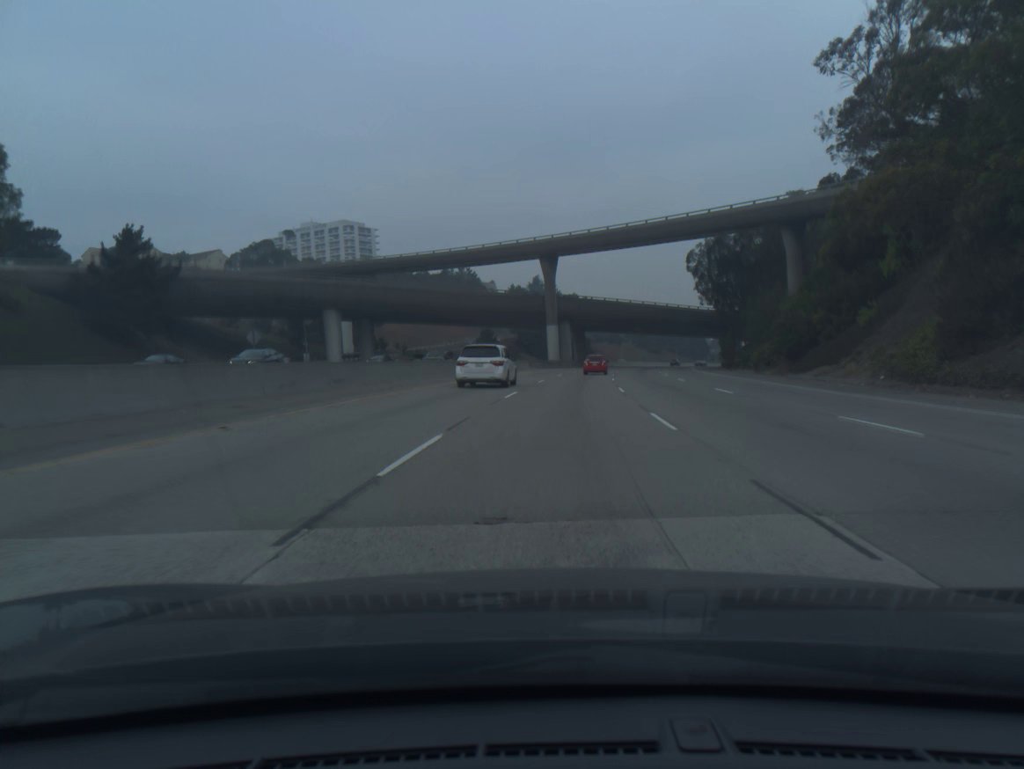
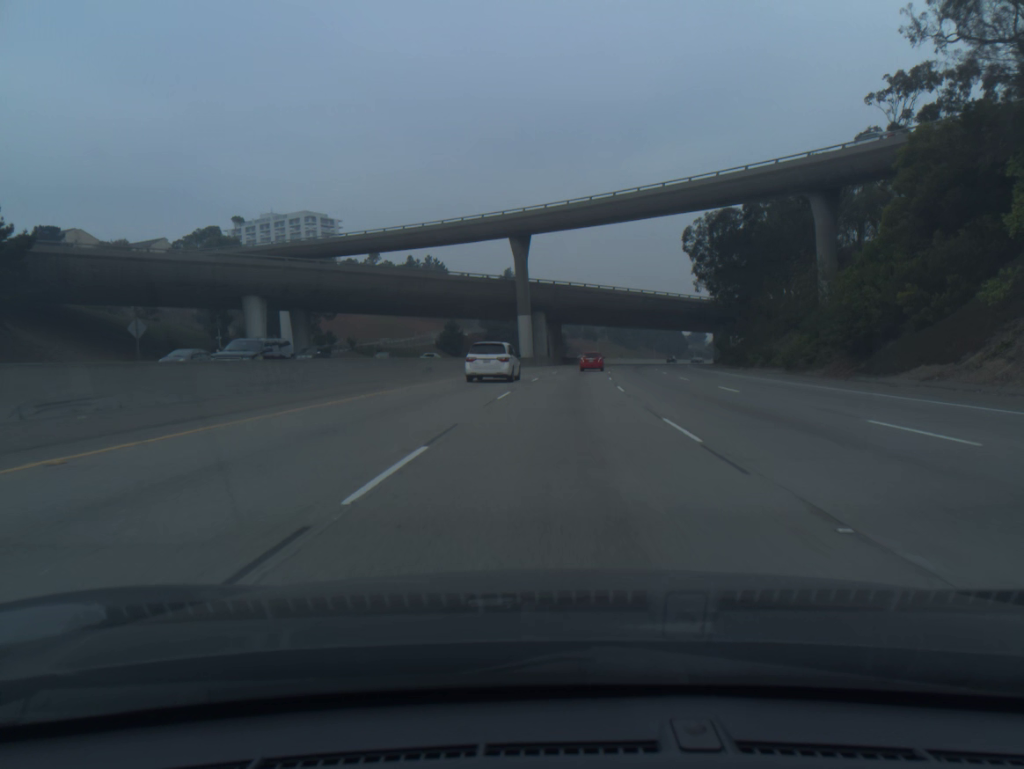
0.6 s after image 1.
(+0.3, +16.4) m; +2°
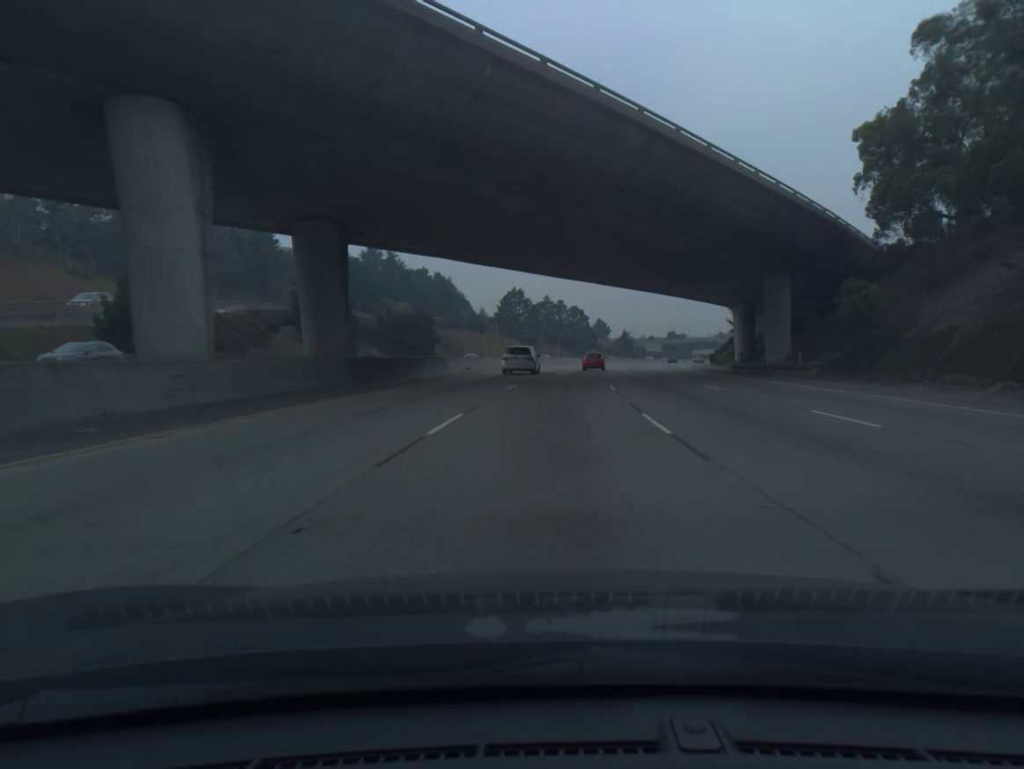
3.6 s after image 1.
(+6.1, +82.3) m; +8°
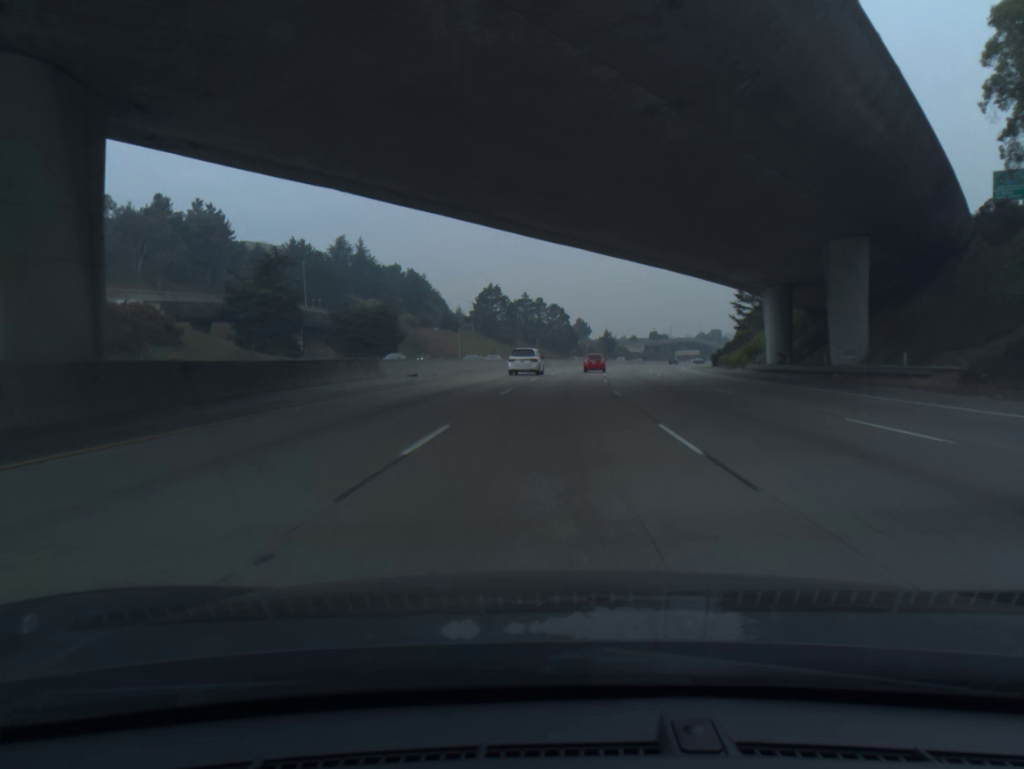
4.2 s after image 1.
(+0.2, +16.6) m; +1°
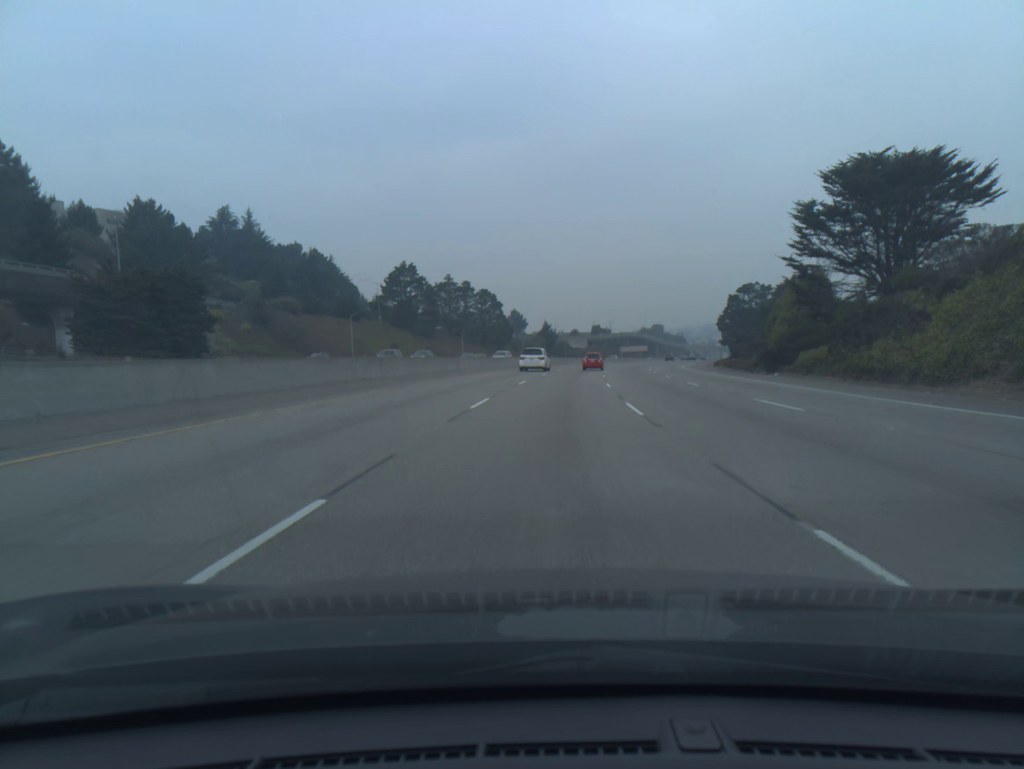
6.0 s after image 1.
(+2.0, +50.3) m; +5°
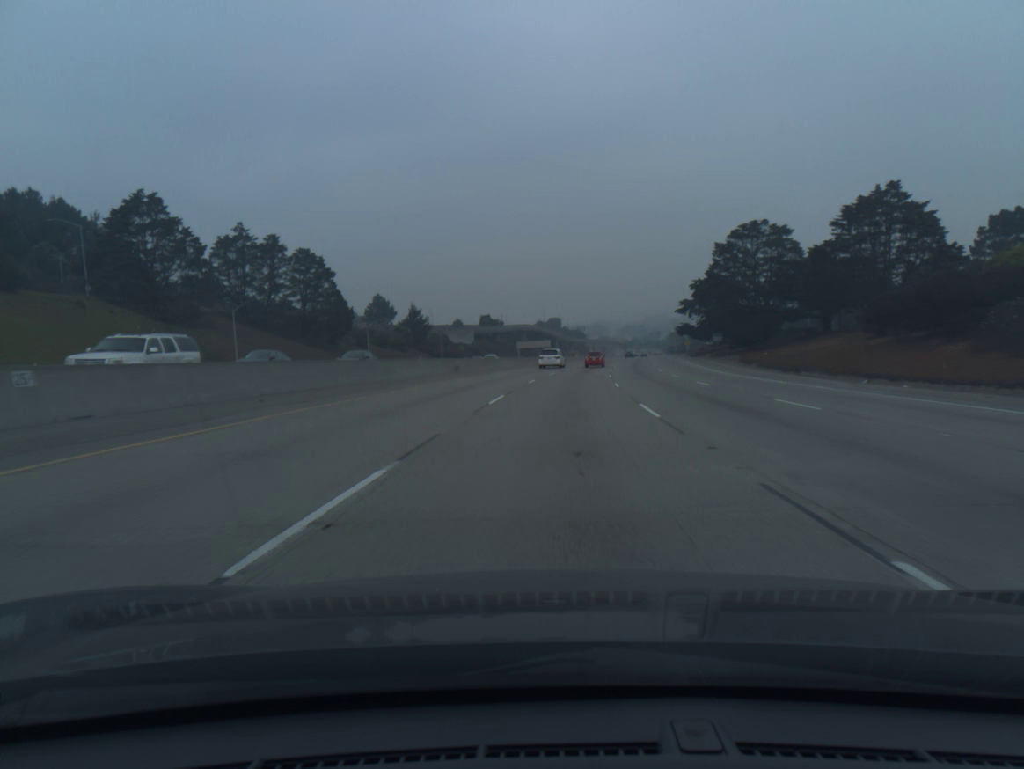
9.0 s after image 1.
(+6.1, +85.4) m; +8°
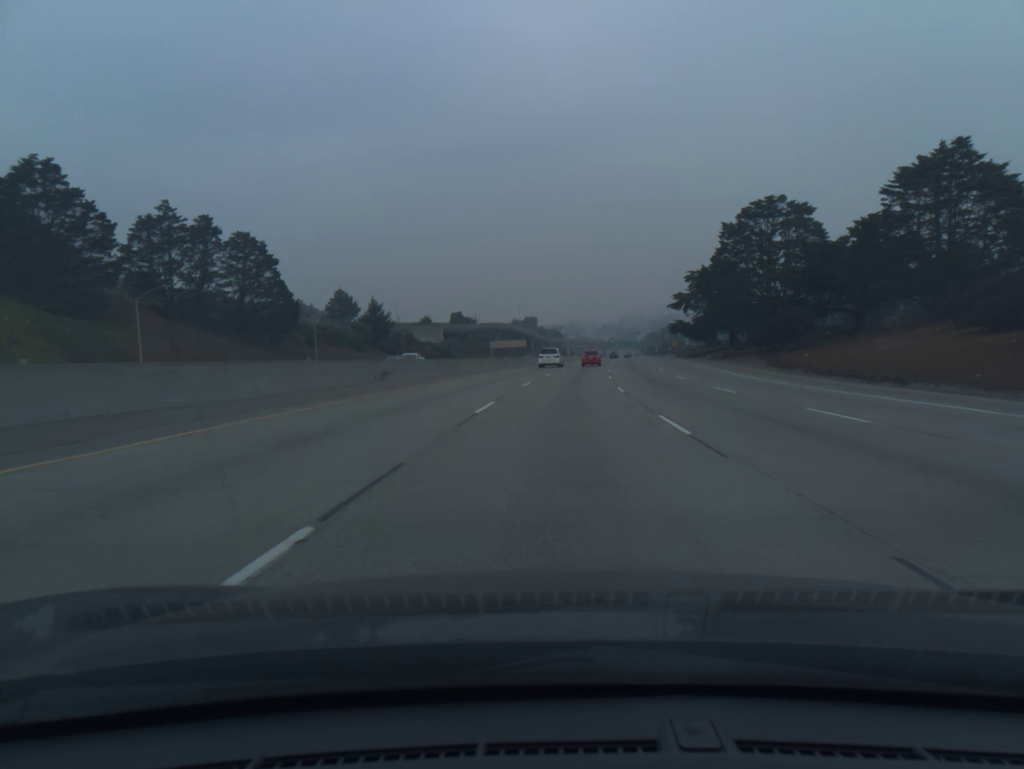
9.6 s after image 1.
(+0.3, +17.5) m; +2°
